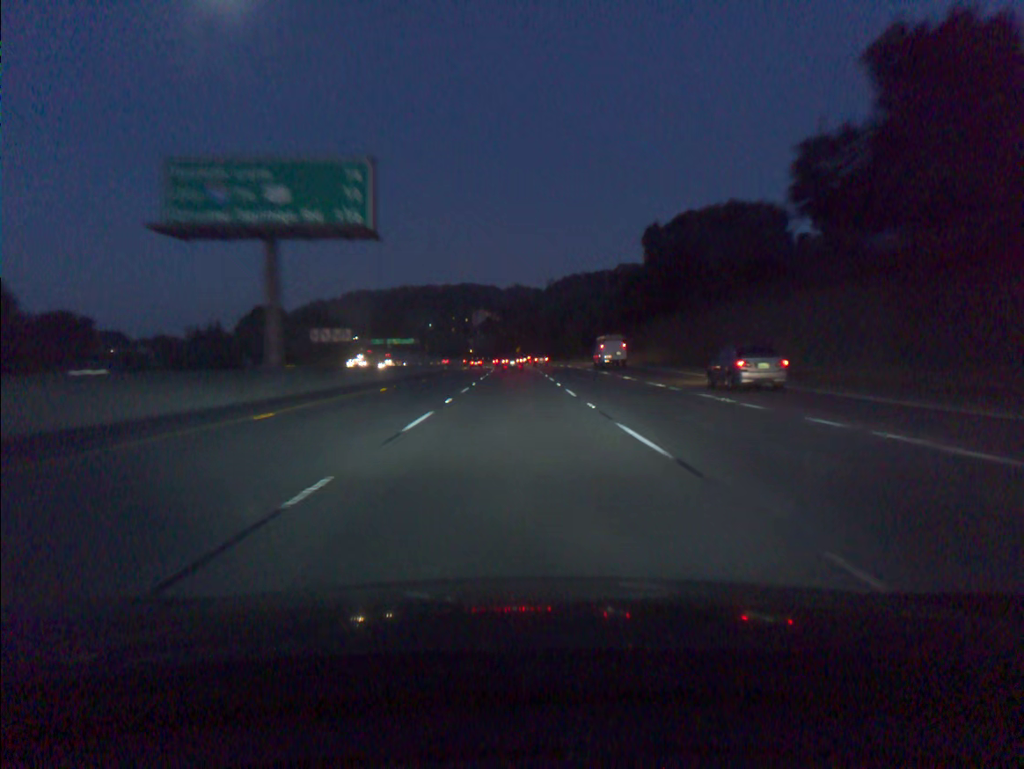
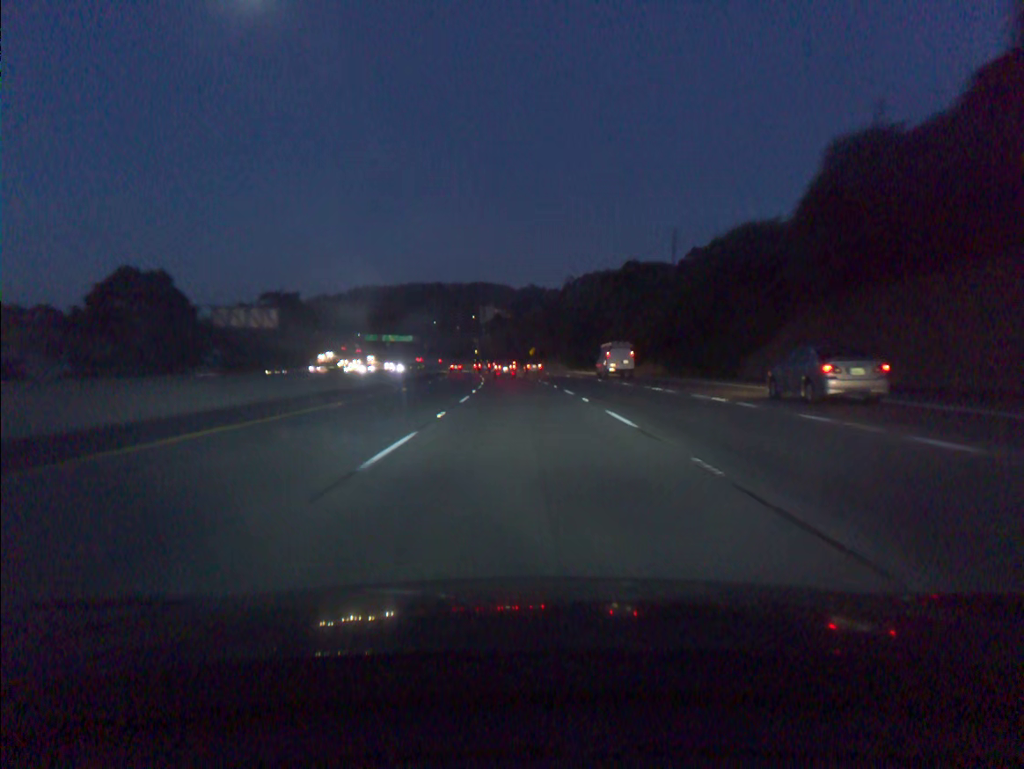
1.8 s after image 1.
(-0.3, +52.8) m; -1°
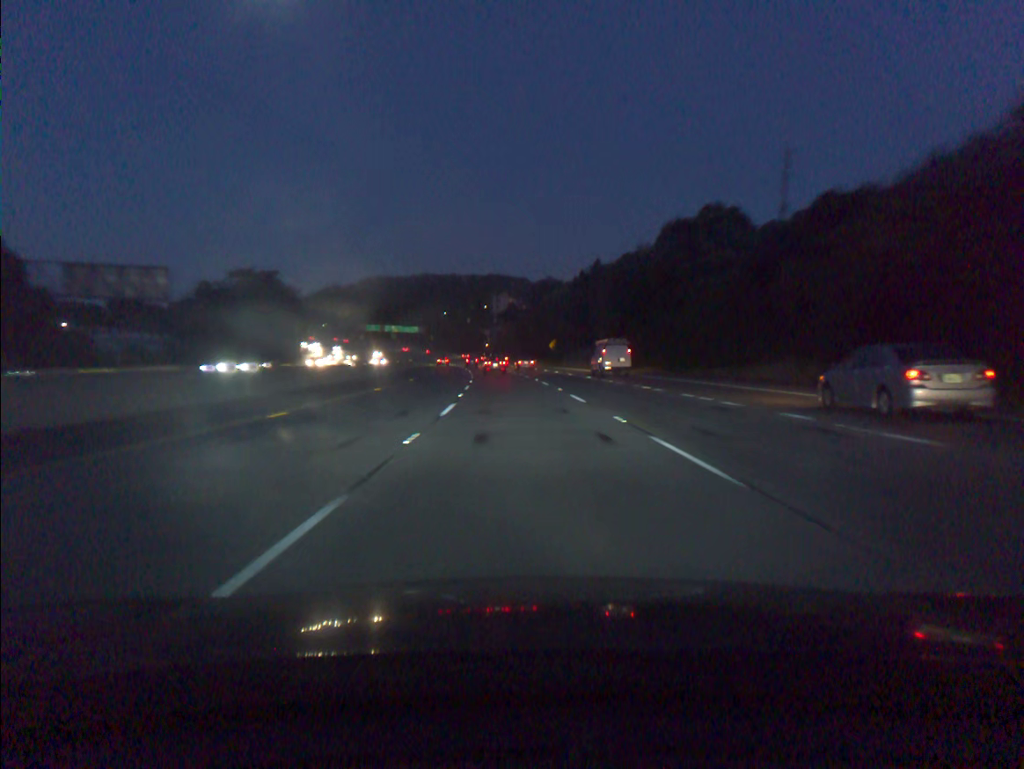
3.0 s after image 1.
(-0.3, +35.0) m; -1°
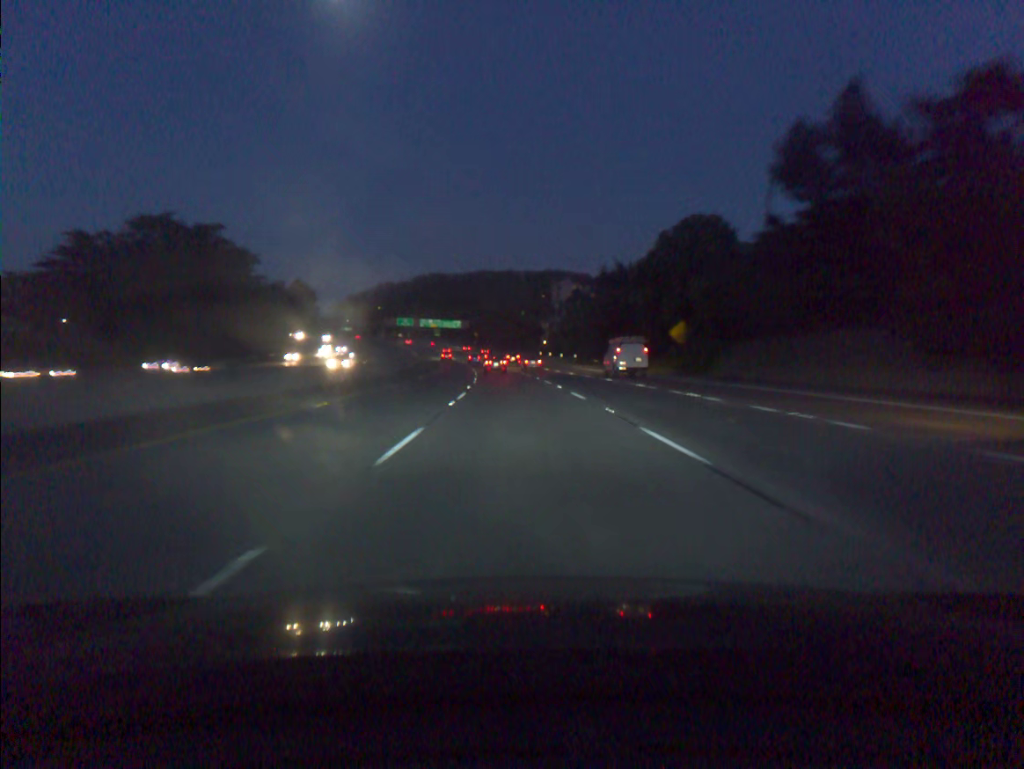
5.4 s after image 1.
(-2.5, +69.4) m; -4°
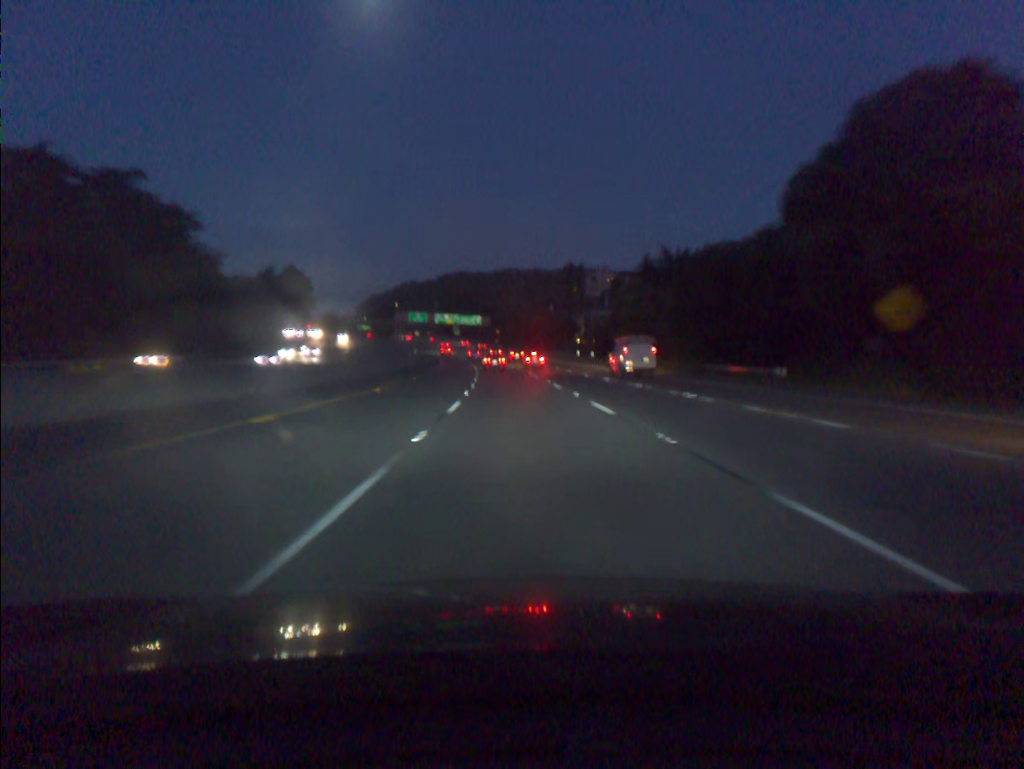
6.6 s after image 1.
(-0.6, +34.7) m; -2°
